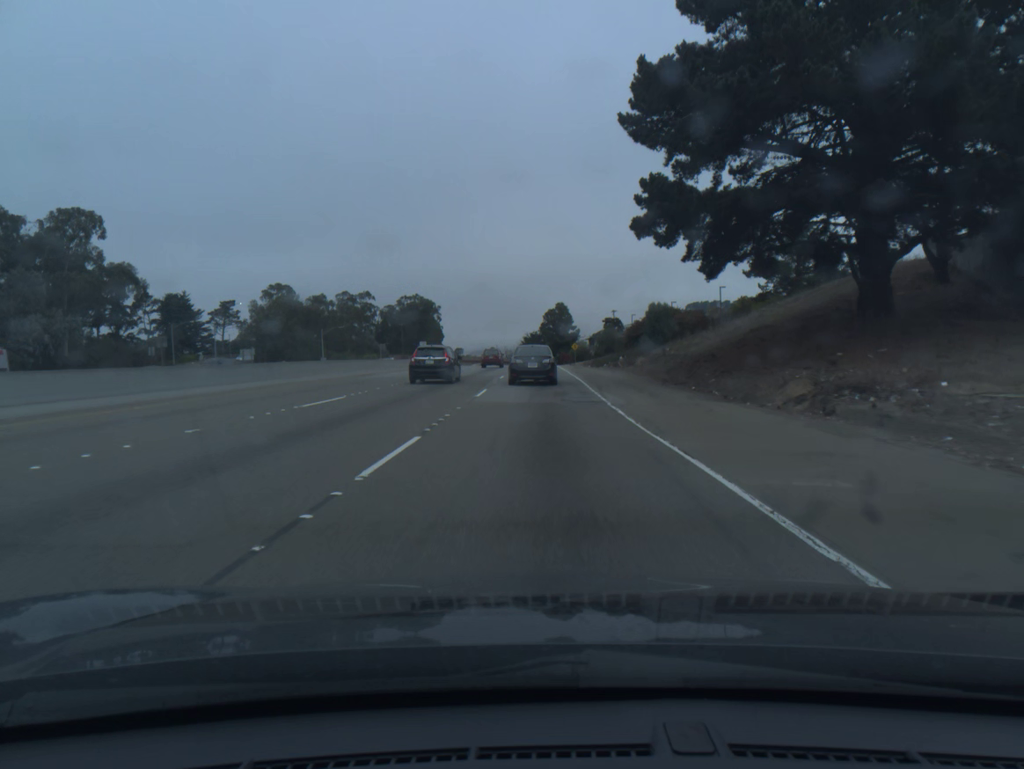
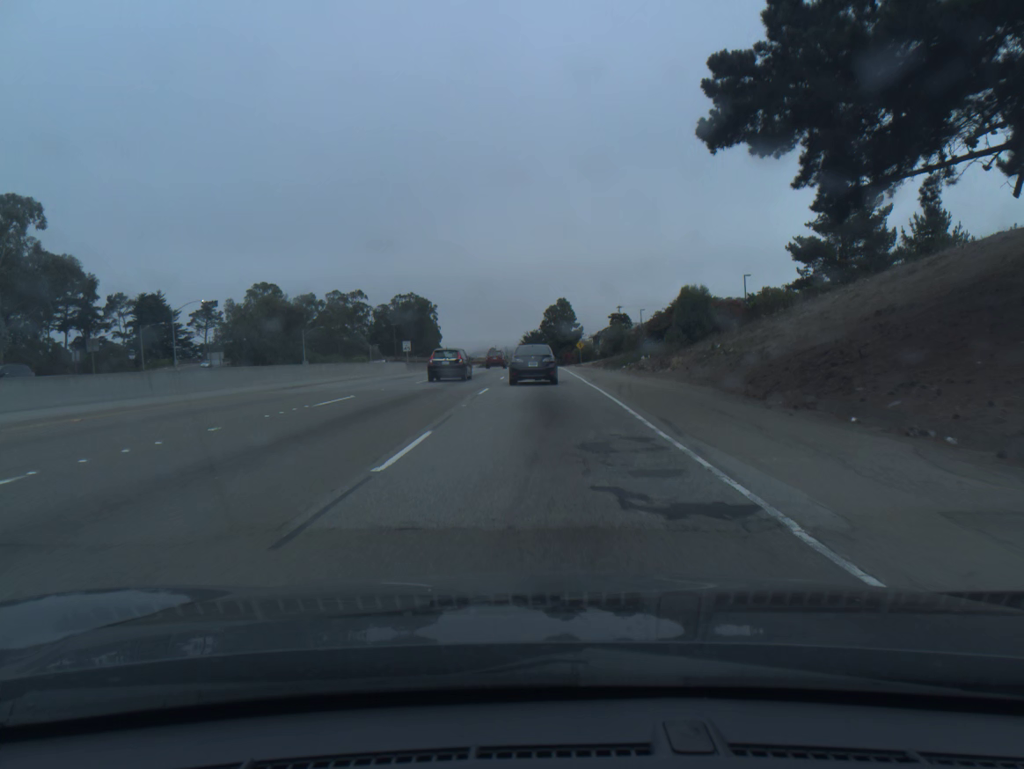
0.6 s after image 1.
(0.0, +13.9) m; 0°
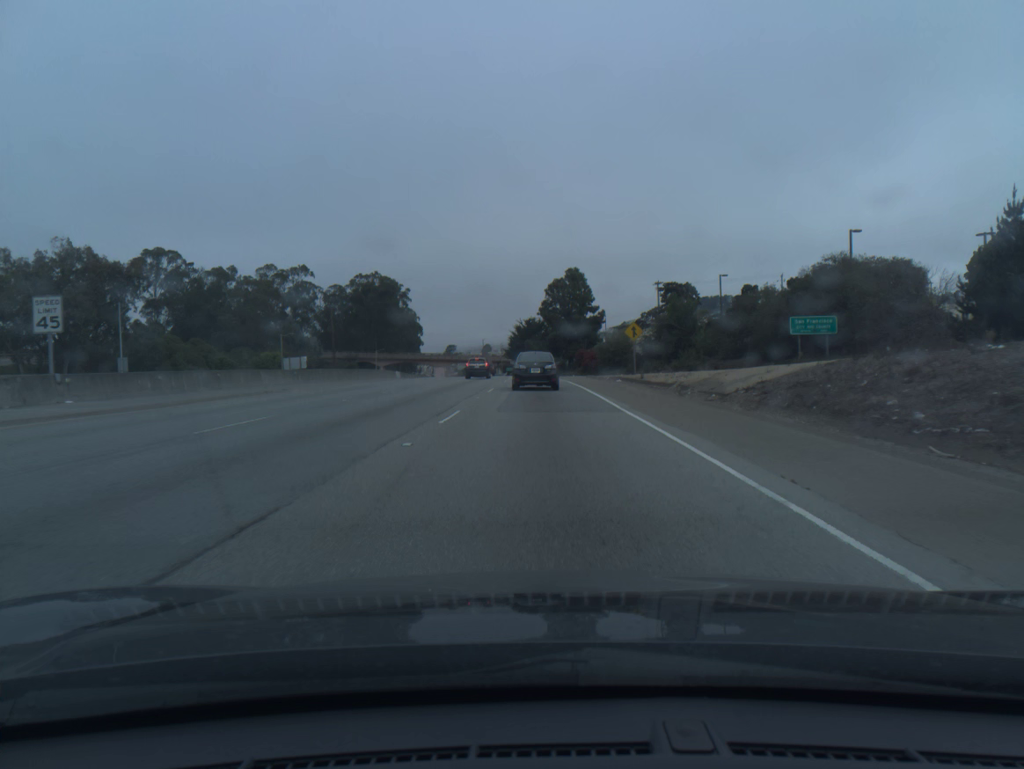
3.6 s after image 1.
(0.0, +66.4) m; 0°
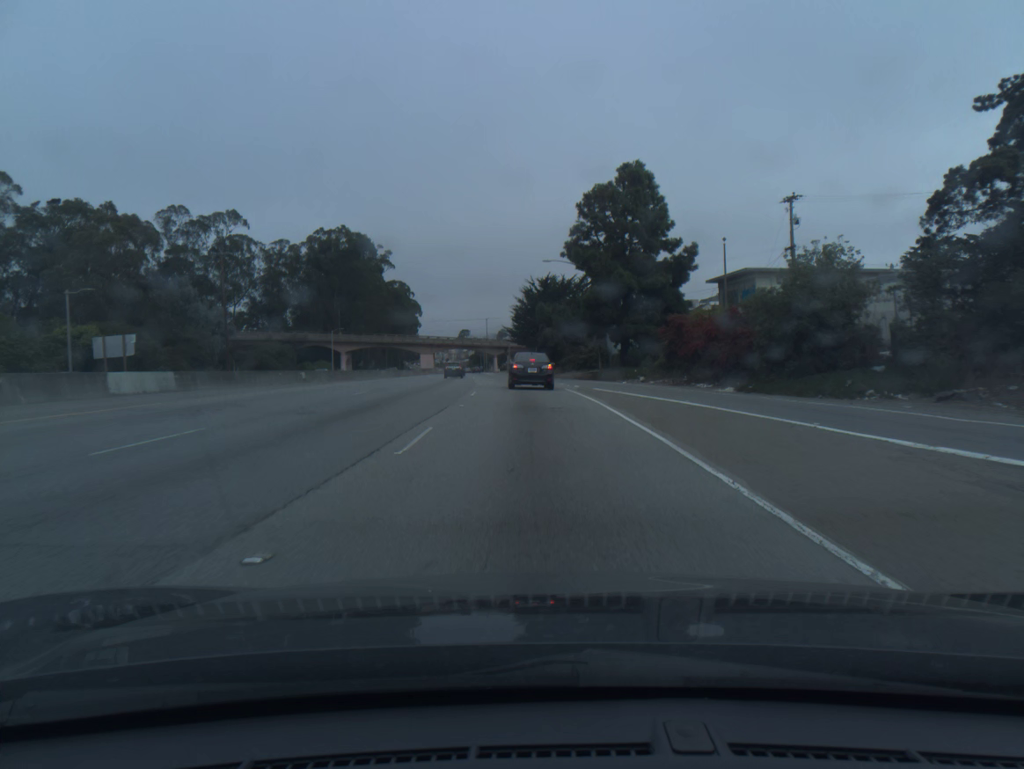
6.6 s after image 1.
(-0.5, +63.4) m; -1°
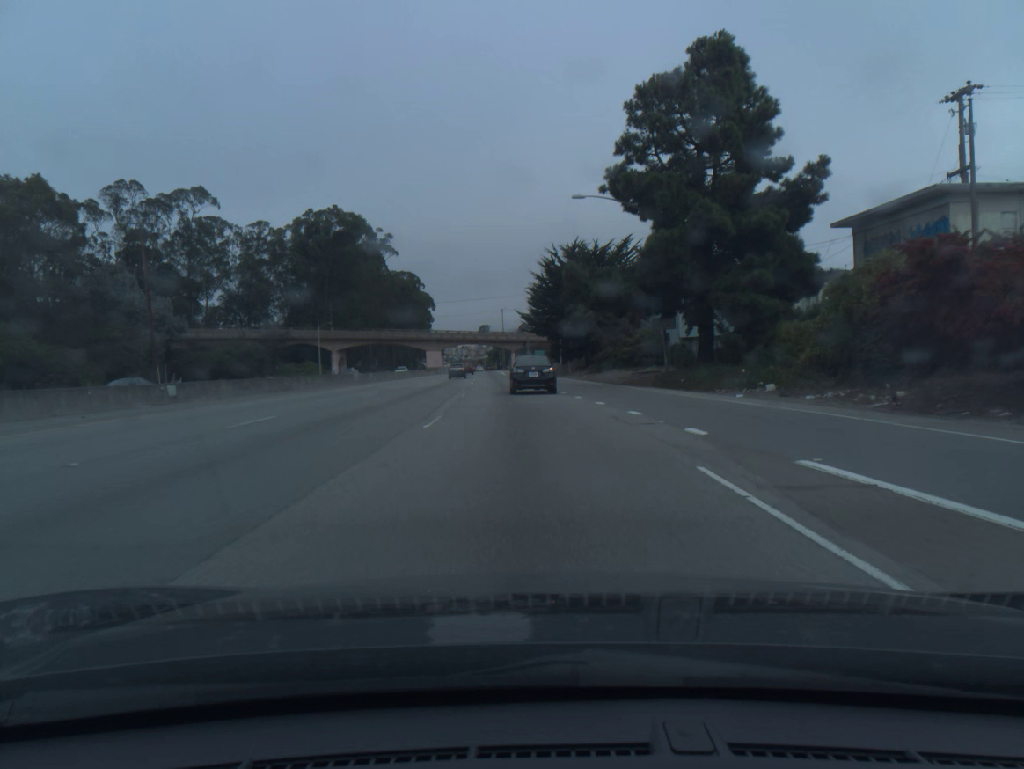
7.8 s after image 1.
(-0.3, +24.7) m; -1°
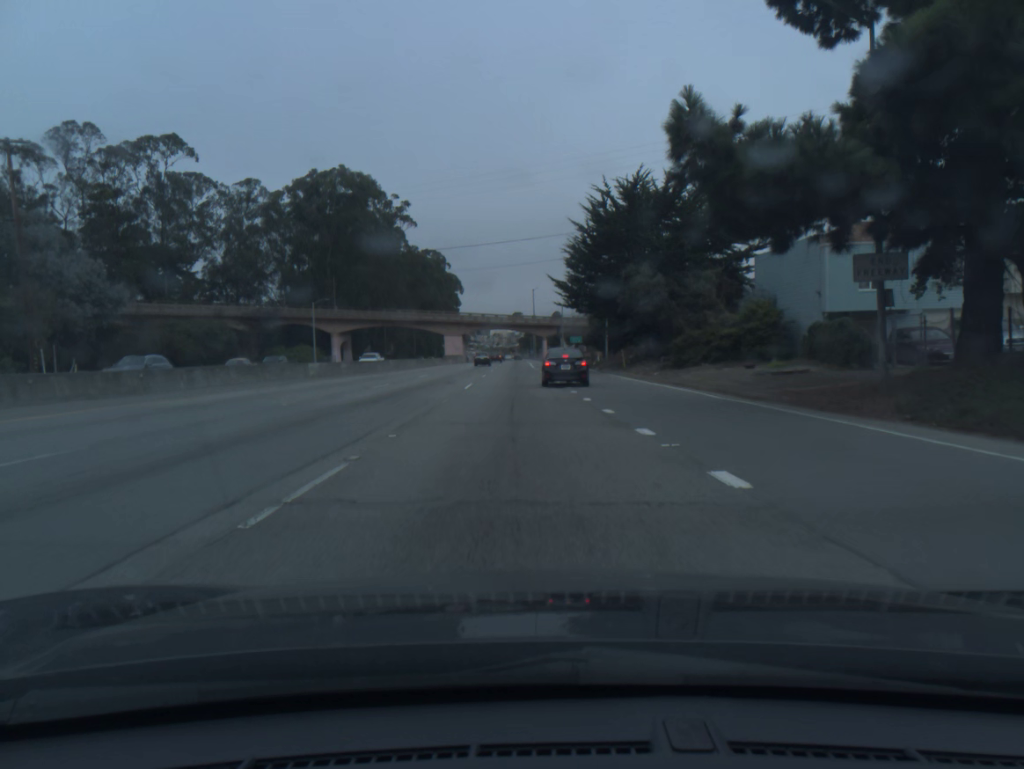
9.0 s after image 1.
(-0.5, +23.7) m; -3°
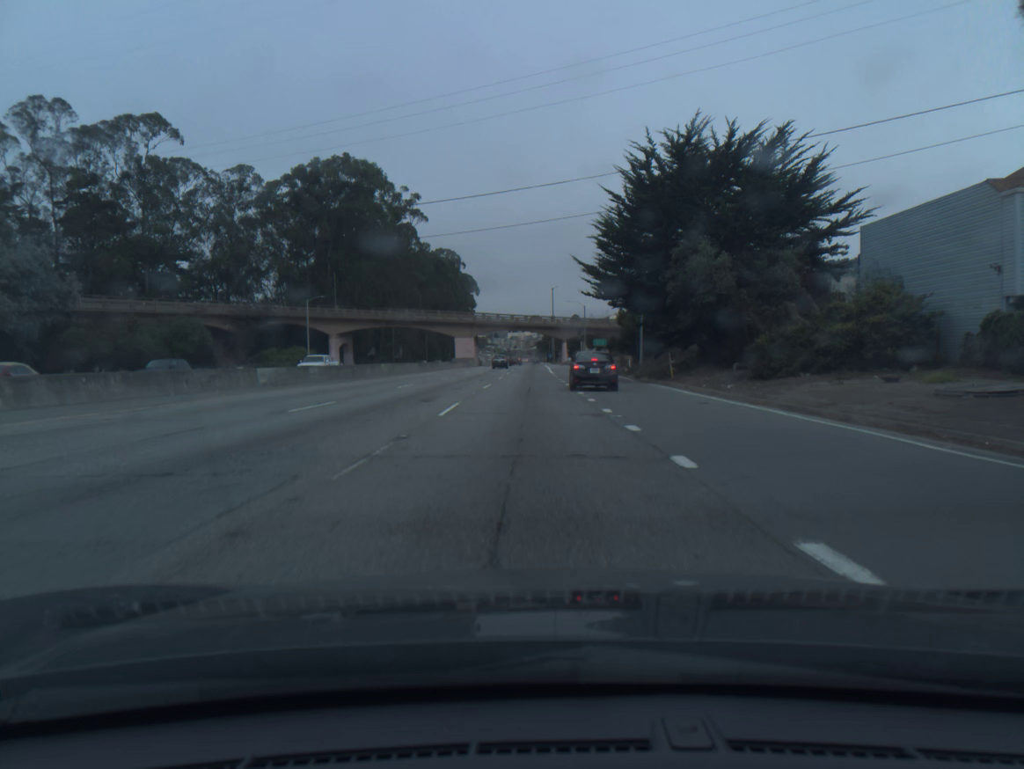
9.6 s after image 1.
(-0.1, +11.8) m; -1°
